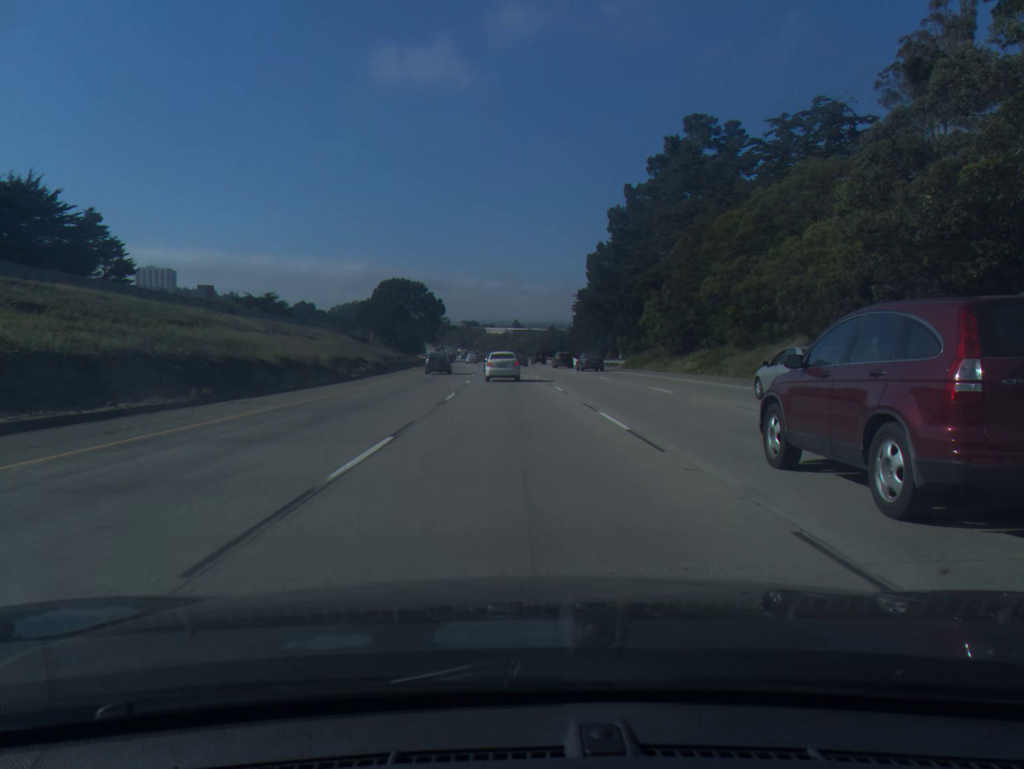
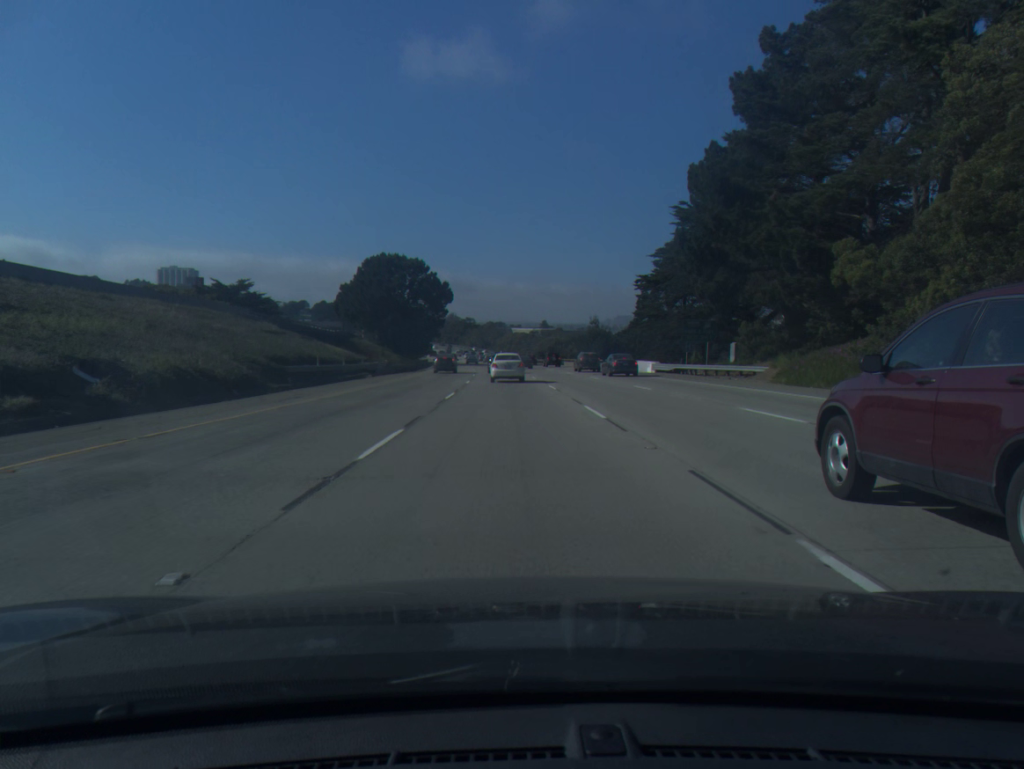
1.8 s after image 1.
(-0.6, +41.0) m; -2°
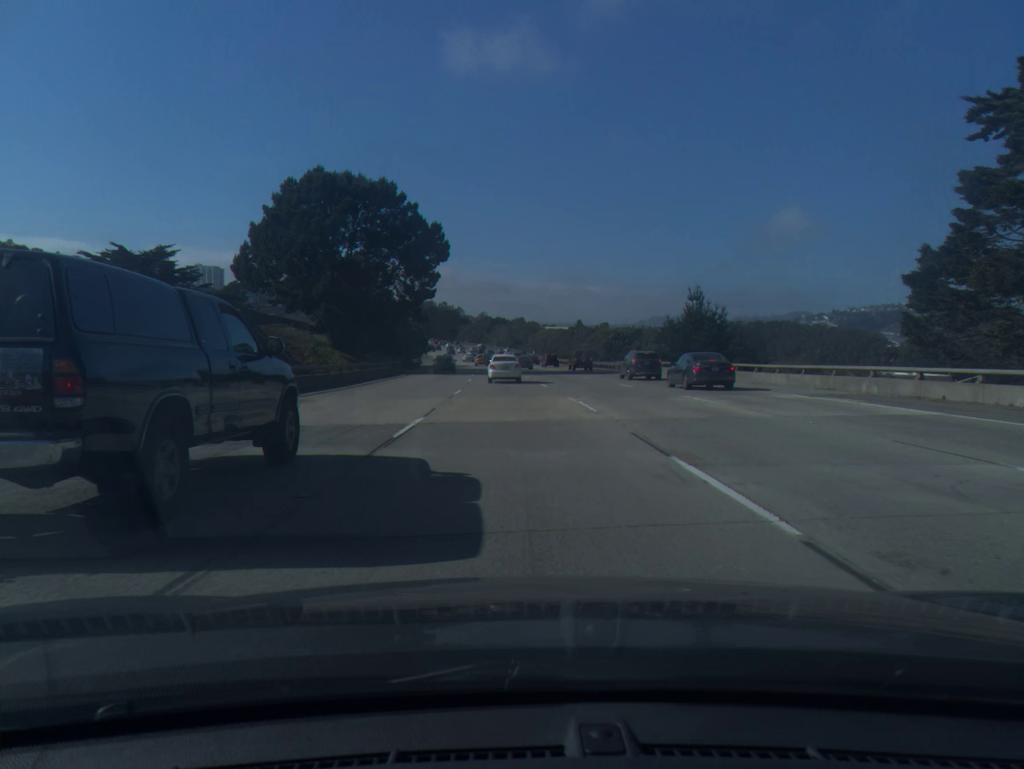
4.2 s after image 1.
(-1.1, +54.0) m; -2°
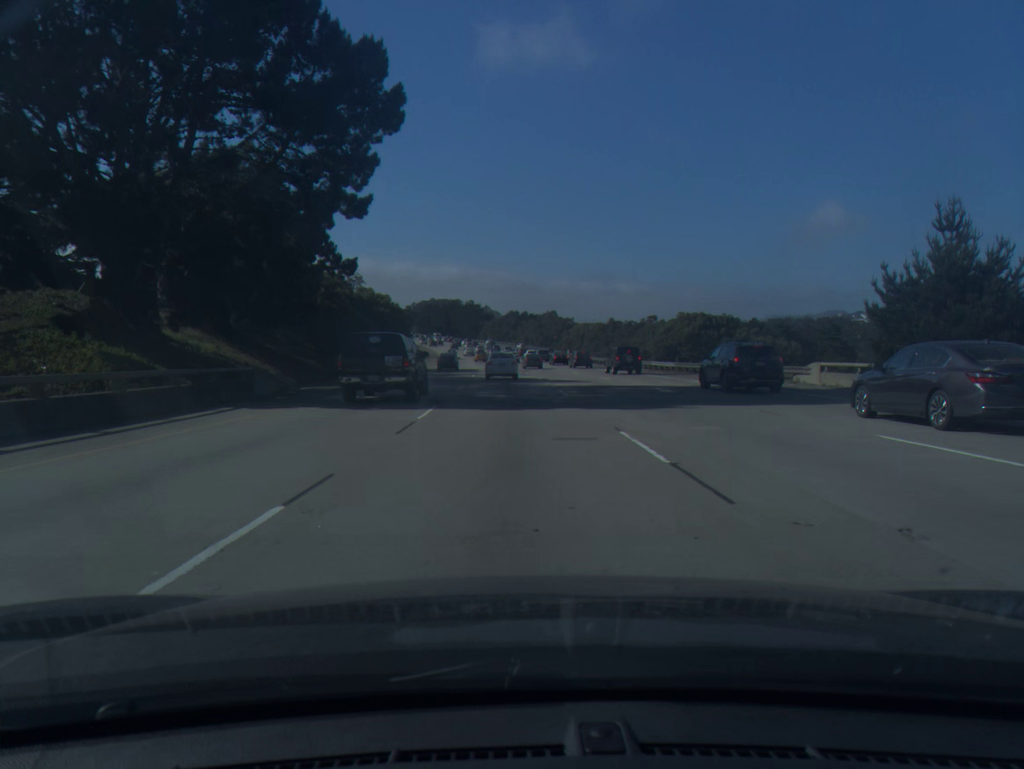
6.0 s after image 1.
(-0.7, +40.3) m; -2°
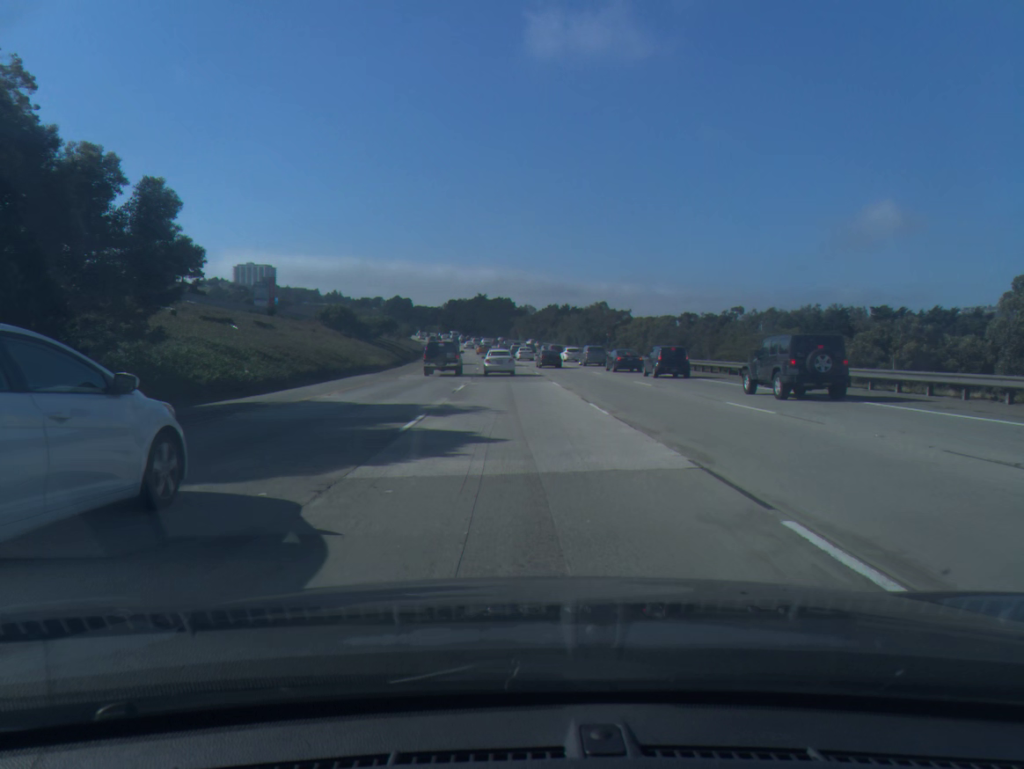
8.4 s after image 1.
(-1.0, +52.3) m; -3°
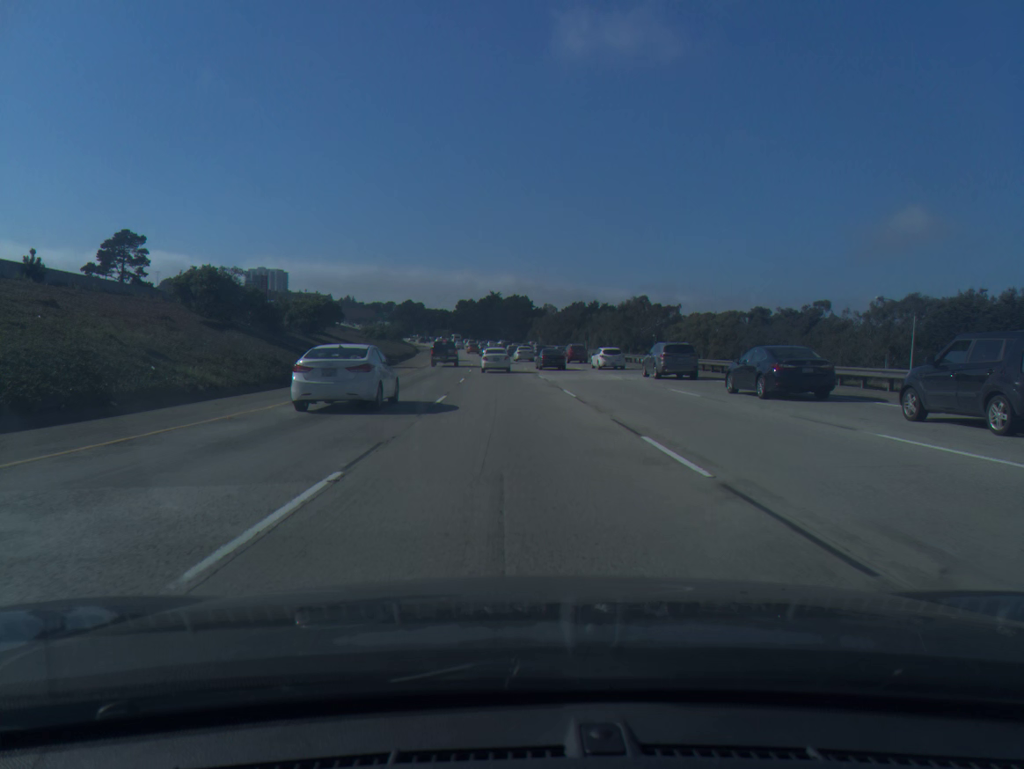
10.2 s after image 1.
(-0.5, +37.7) m; -1°
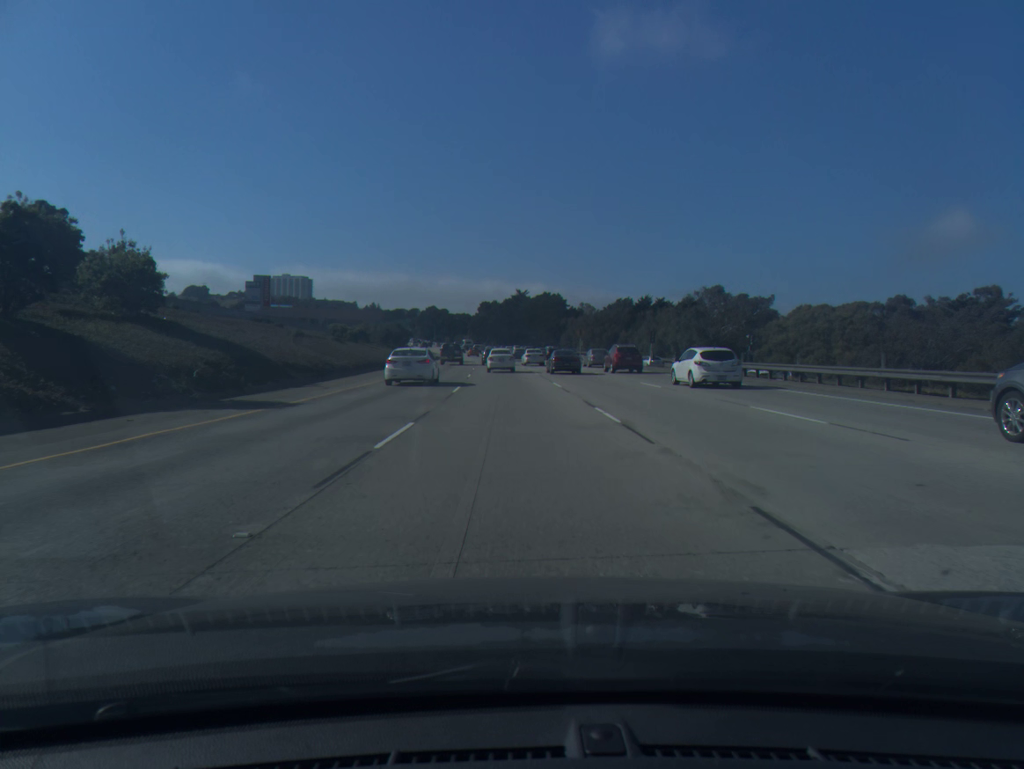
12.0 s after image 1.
(-0.6, +37.3) m; -2°
